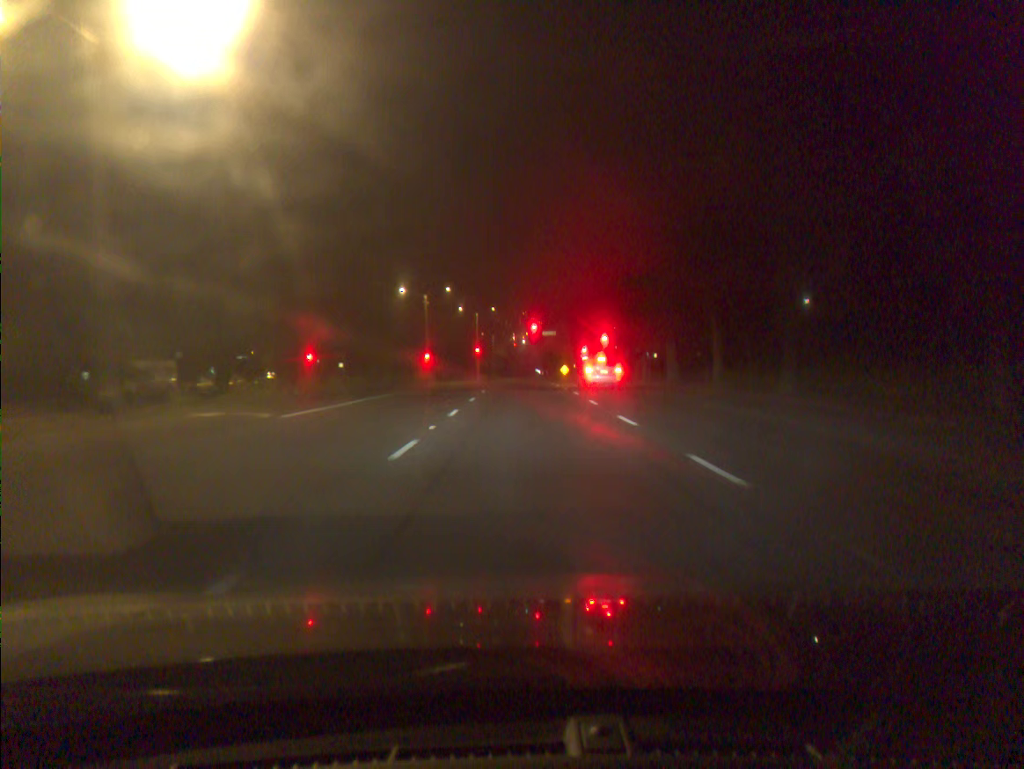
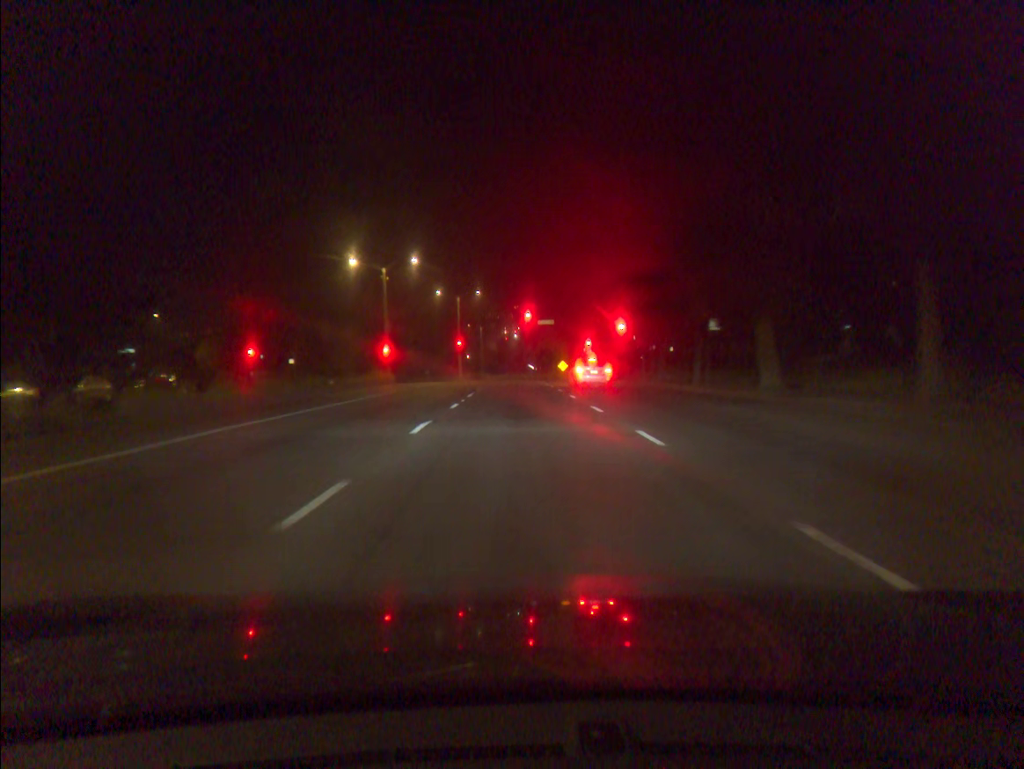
(+0.1, +18.5) m; 0°
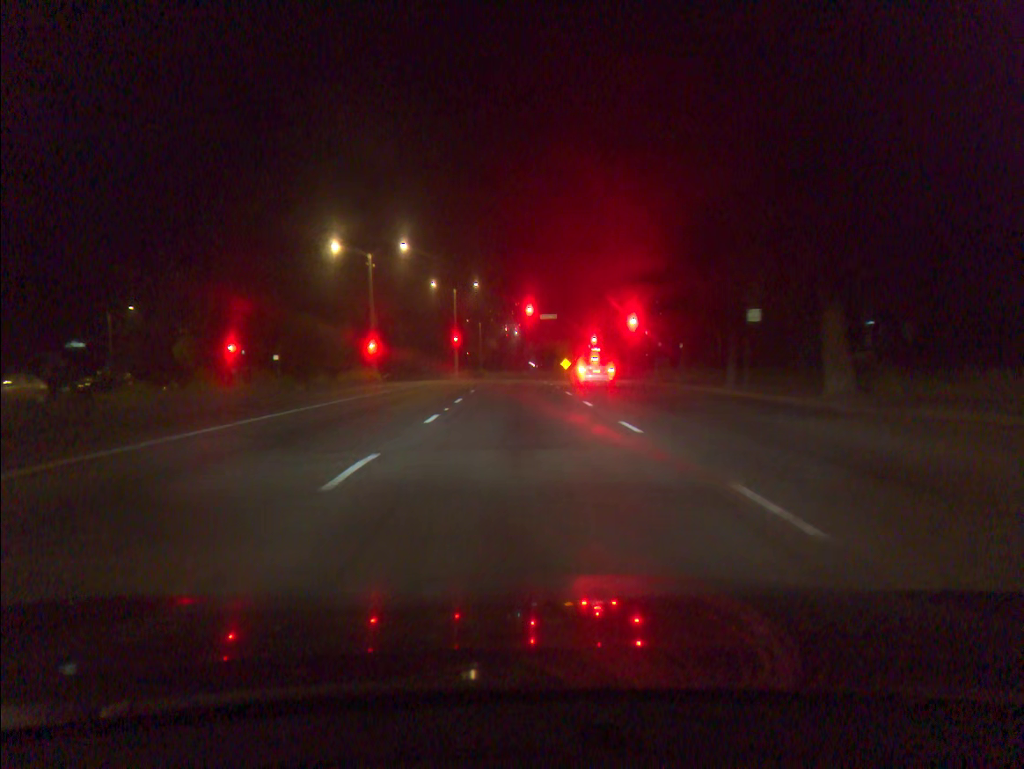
(0.0, +5.7) m; 0°
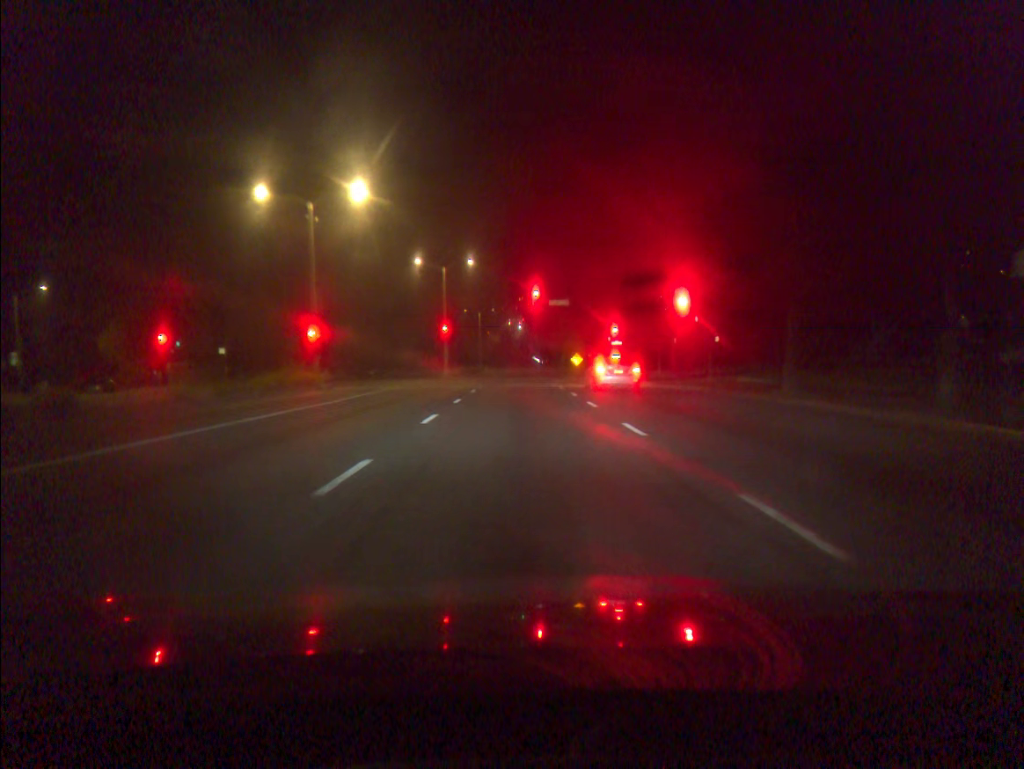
(0.0, +15.4) m; 0°
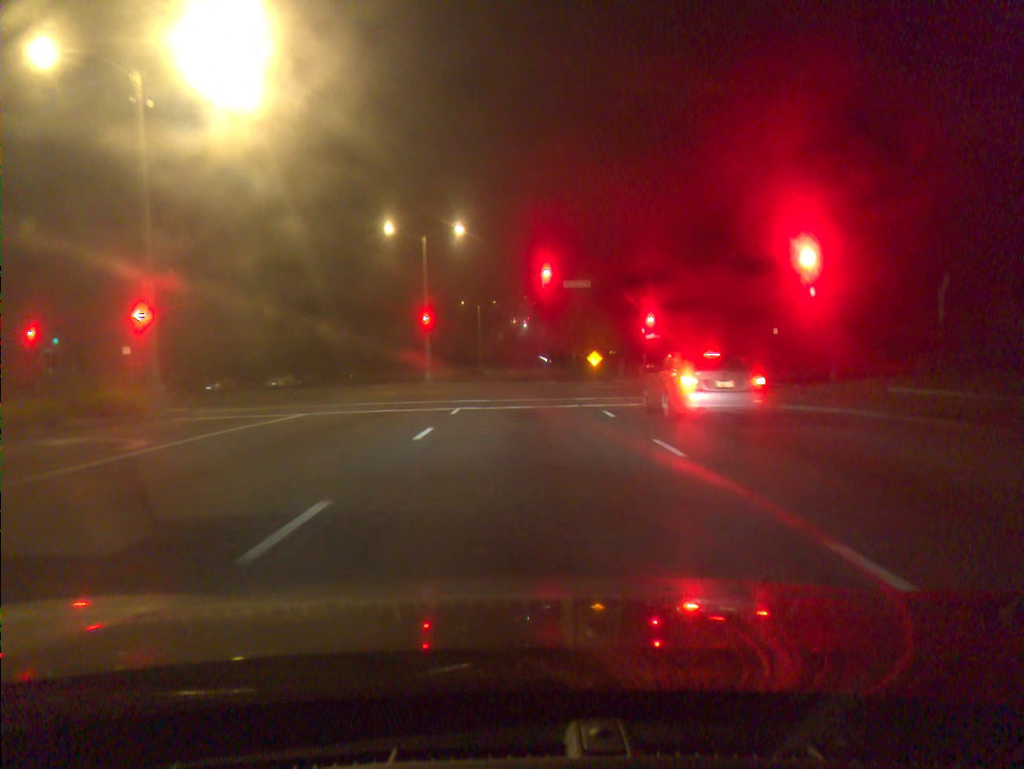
(-0.1, +16.5) m; 0°
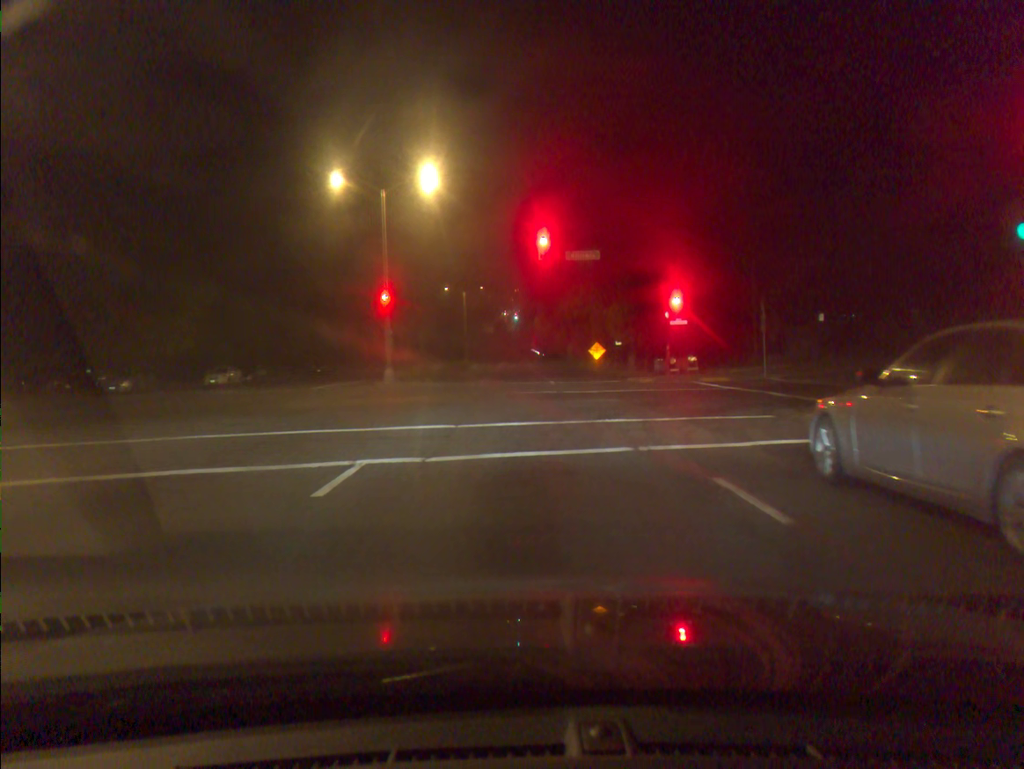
(0.0, +11.8) m; +1°
